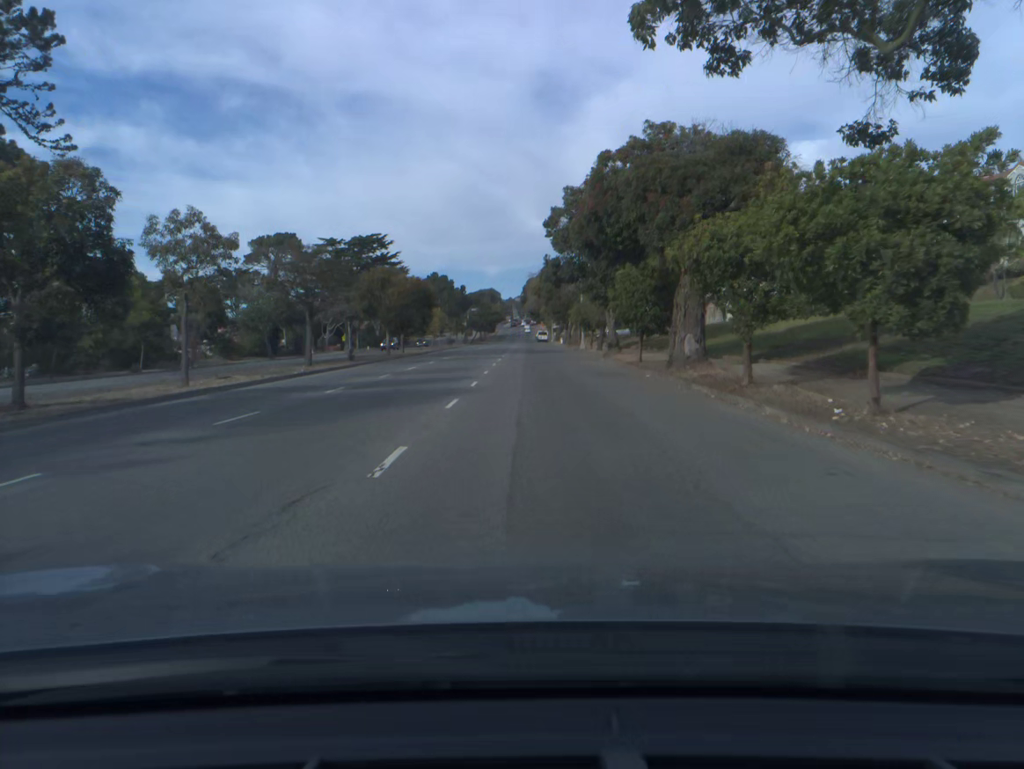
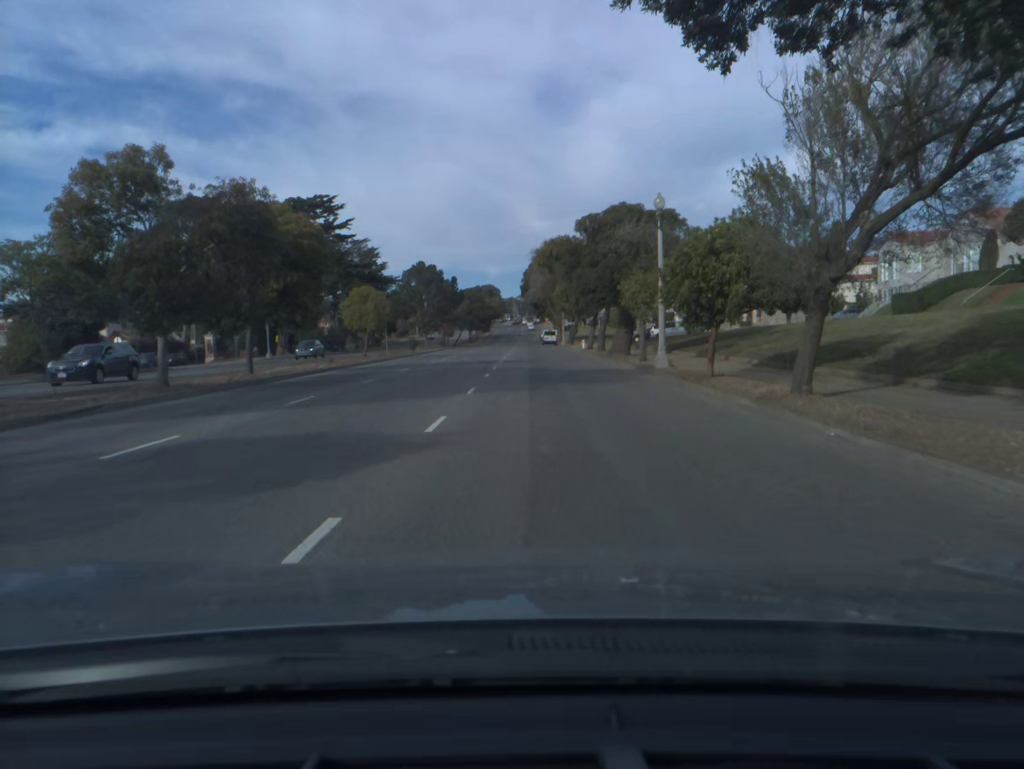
(-0.1, +39.8) m; 0°
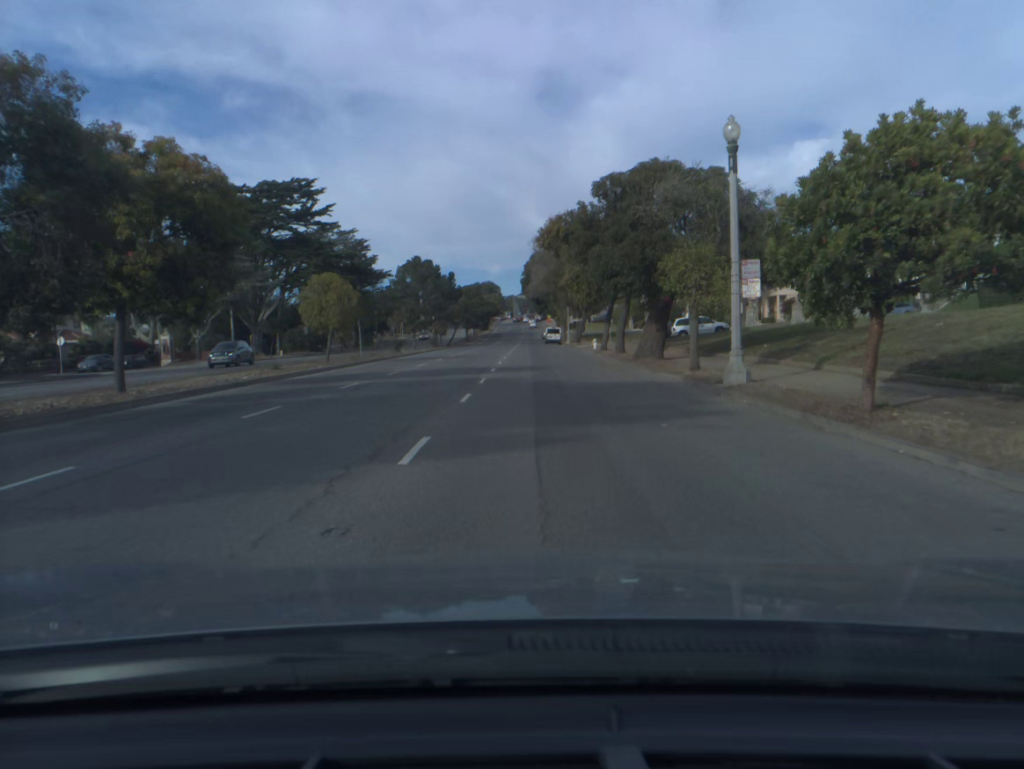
(0.0, +10.2) m; 0°
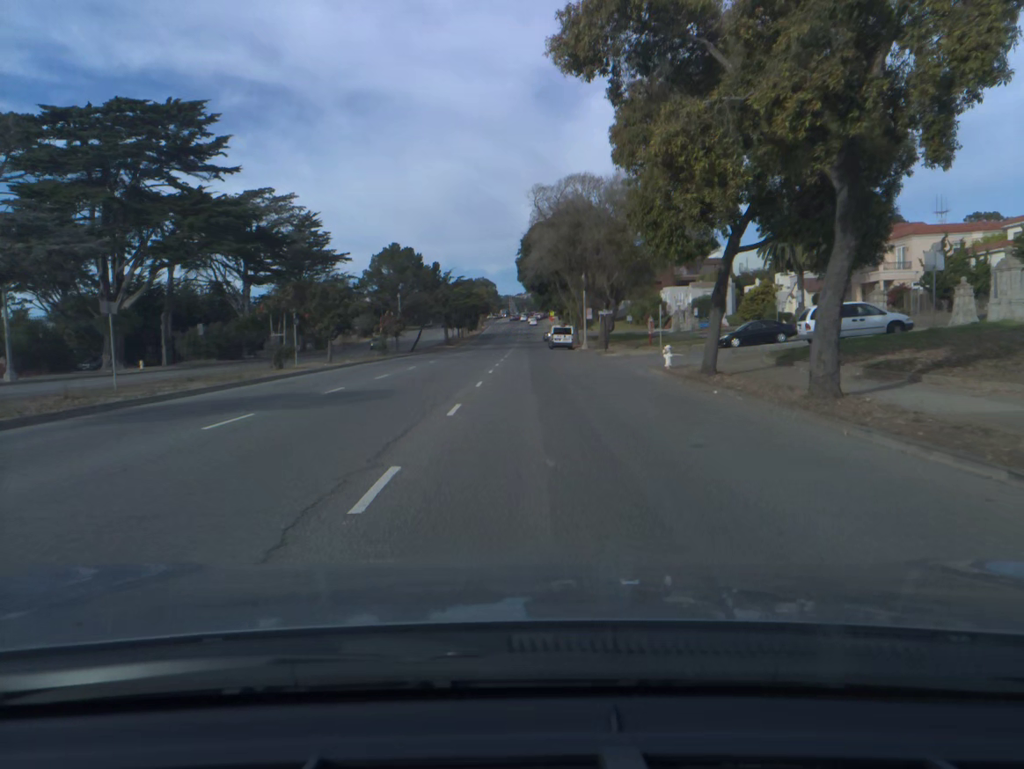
(+0.1, +30.9) m; 0°
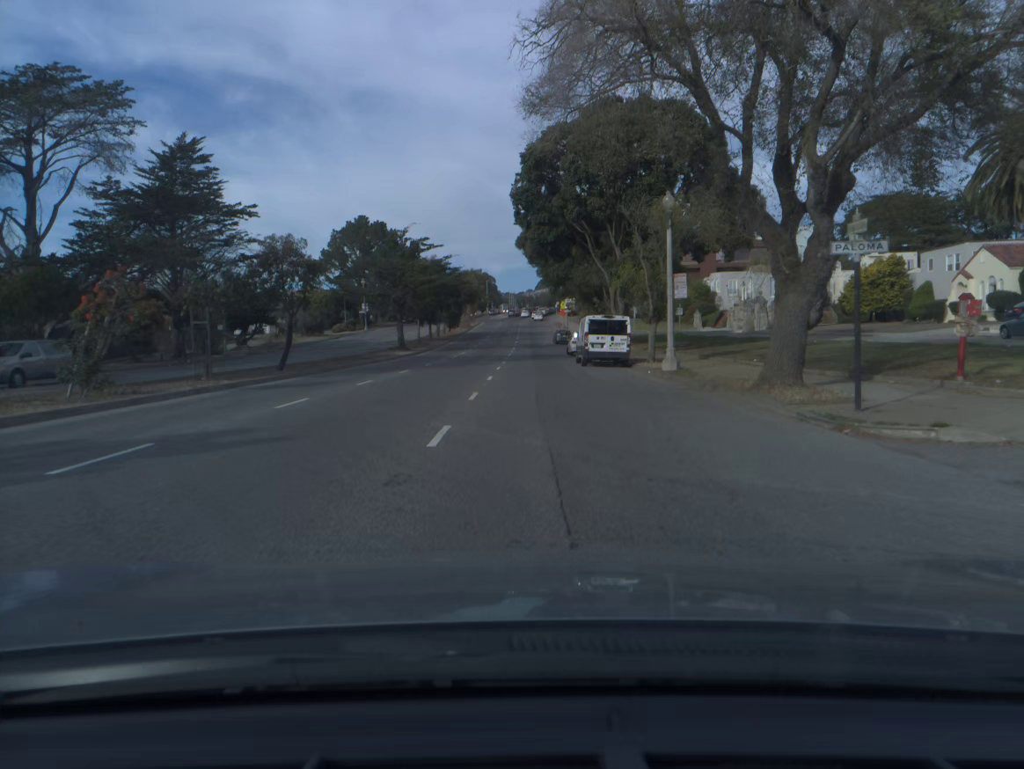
(0.0, +39.9) m; 0°
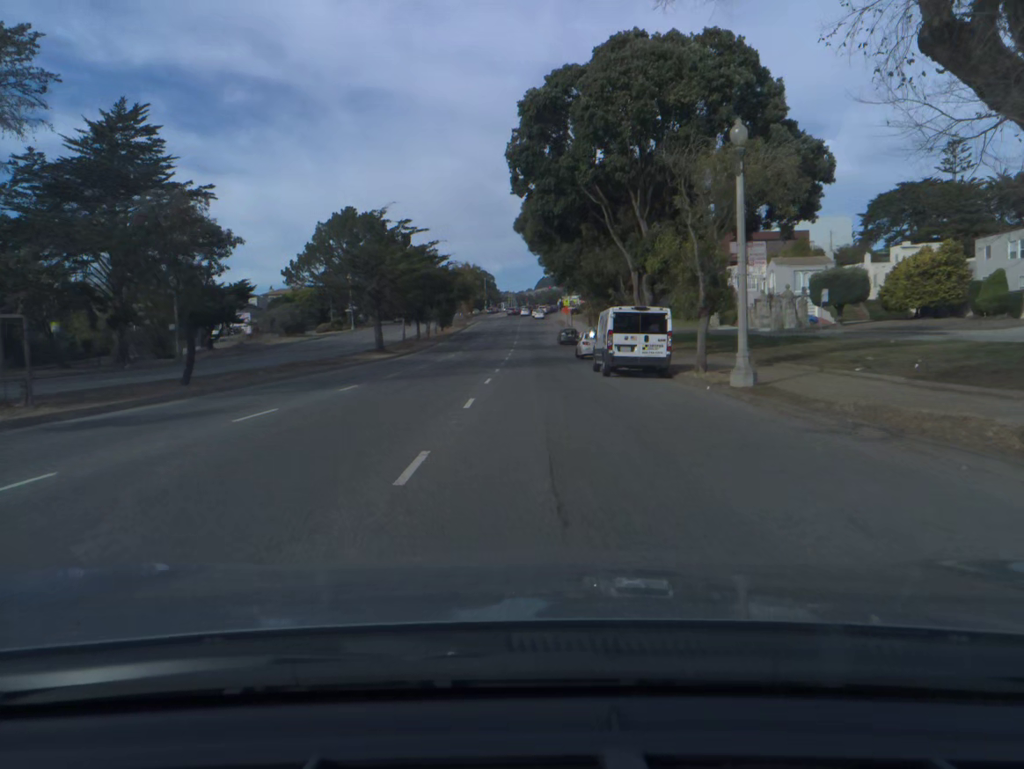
(0.0, +9.5) m; 0°
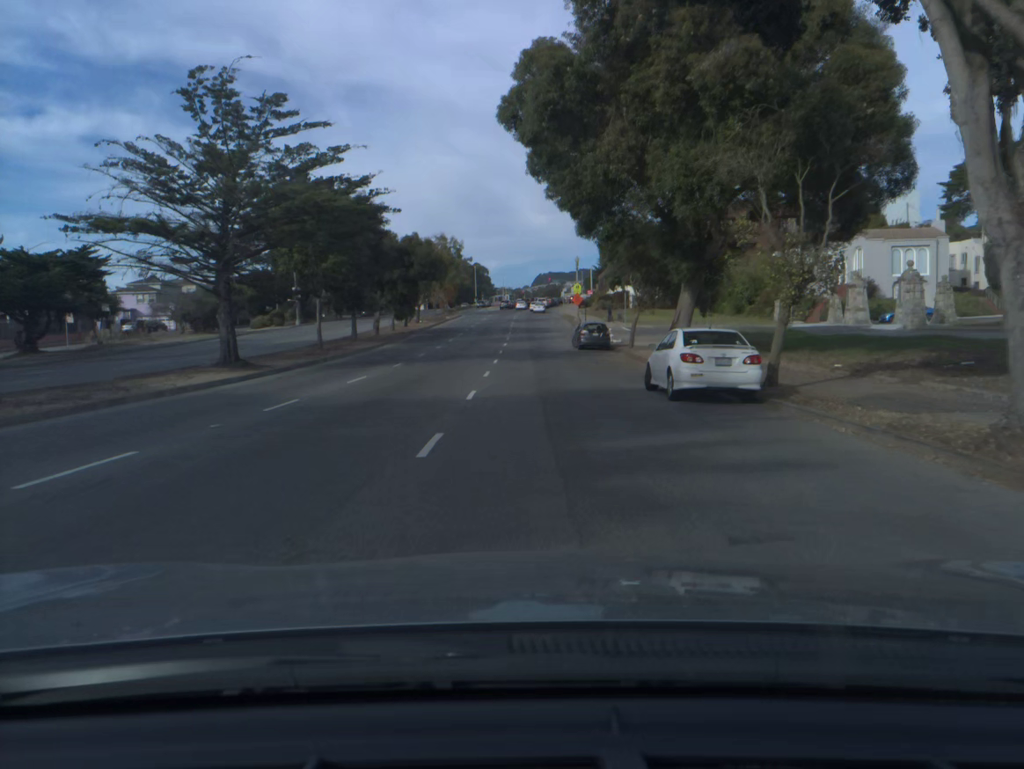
(0.0, +27.6) m; 0°
